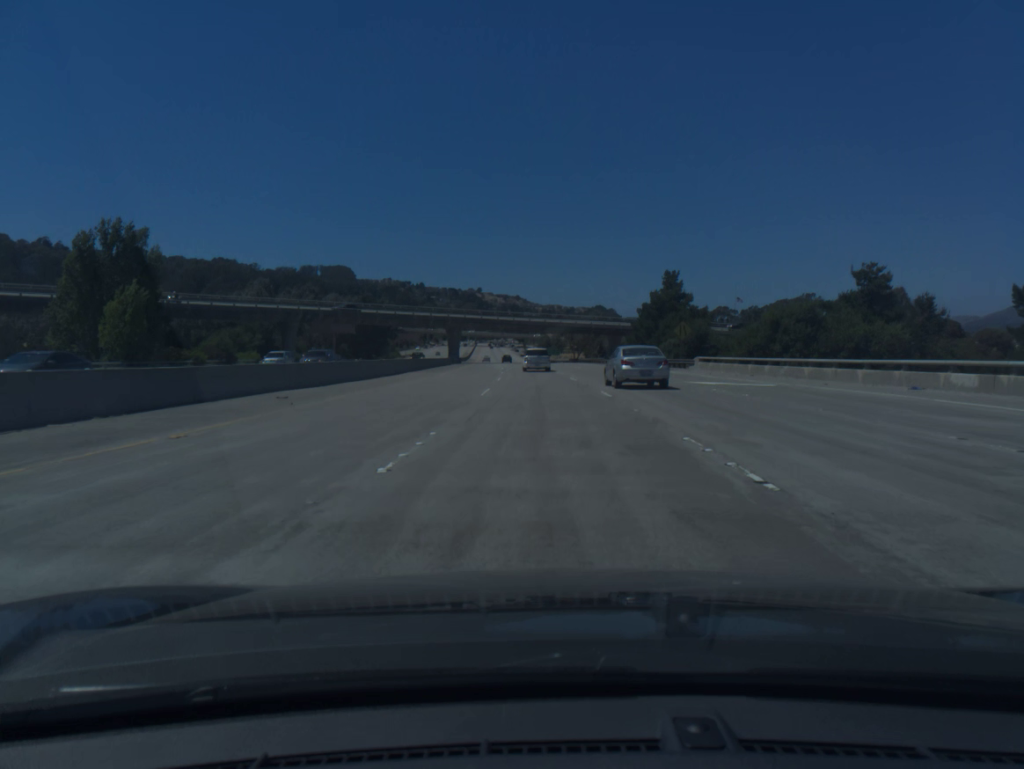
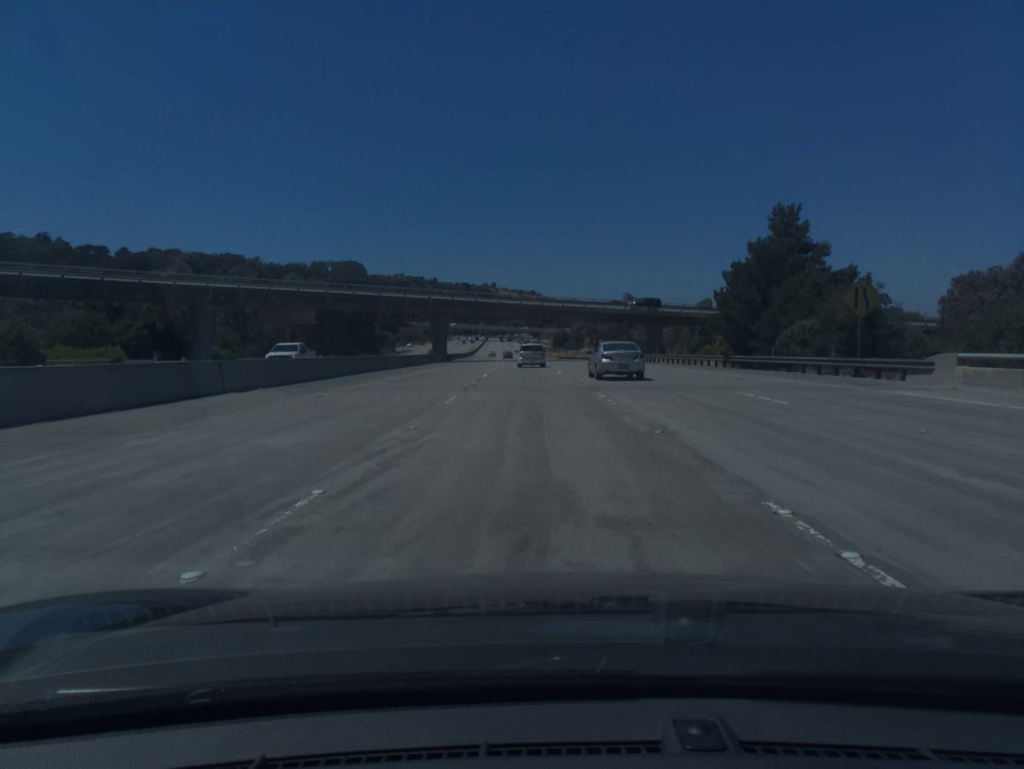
(-0.3, +34.4) m; -1°
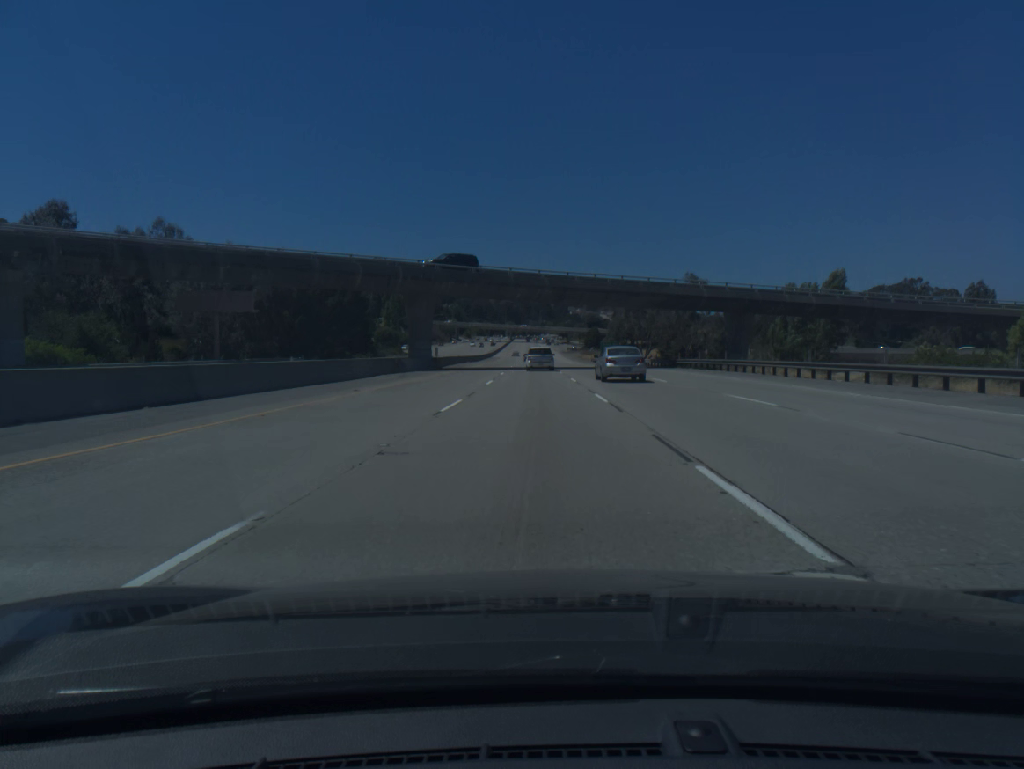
(-0.6, +34.3) m; -2°
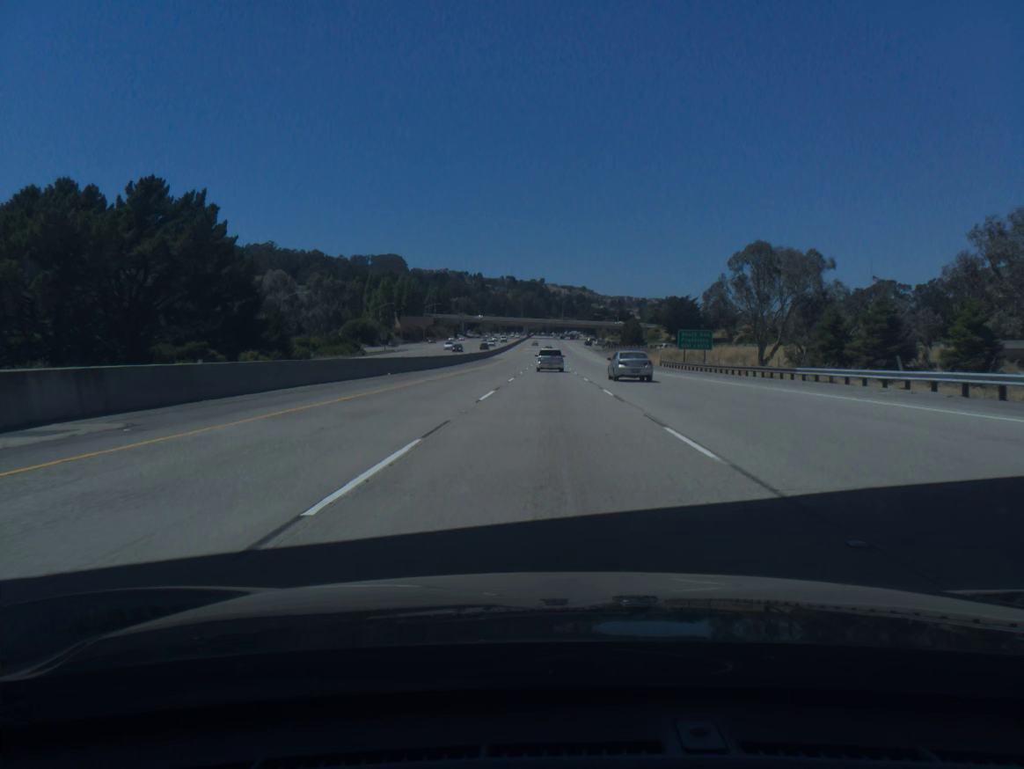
(-1.3, +68.5) m; -1°
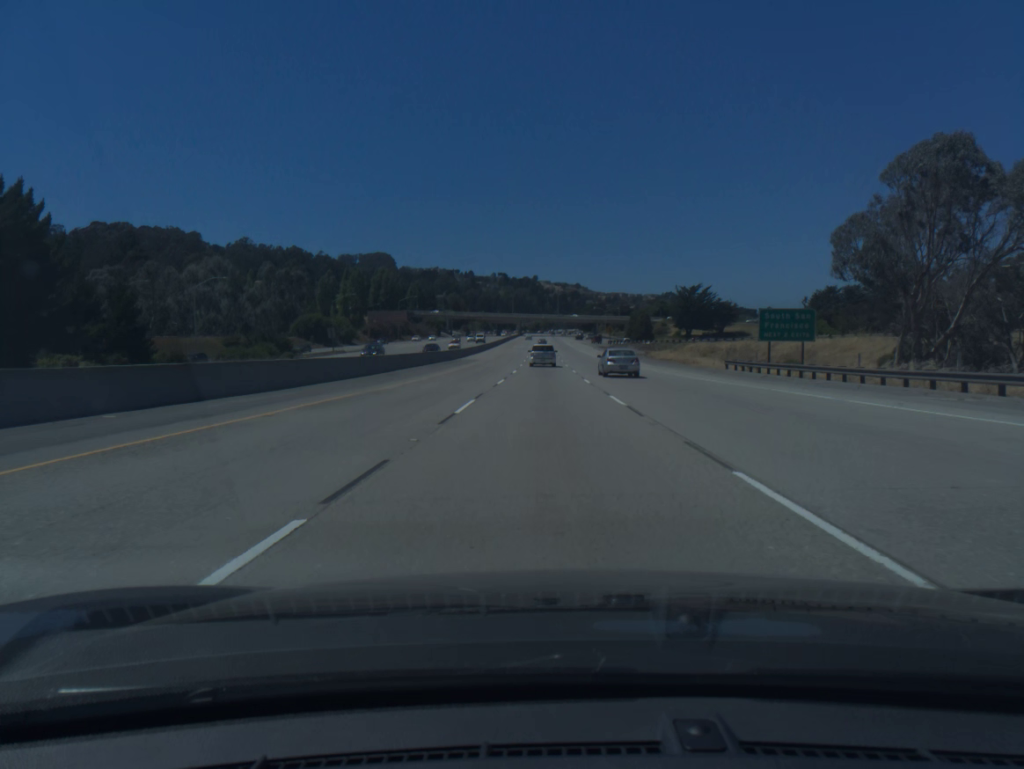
(+0.1, +34.3) m; 0°
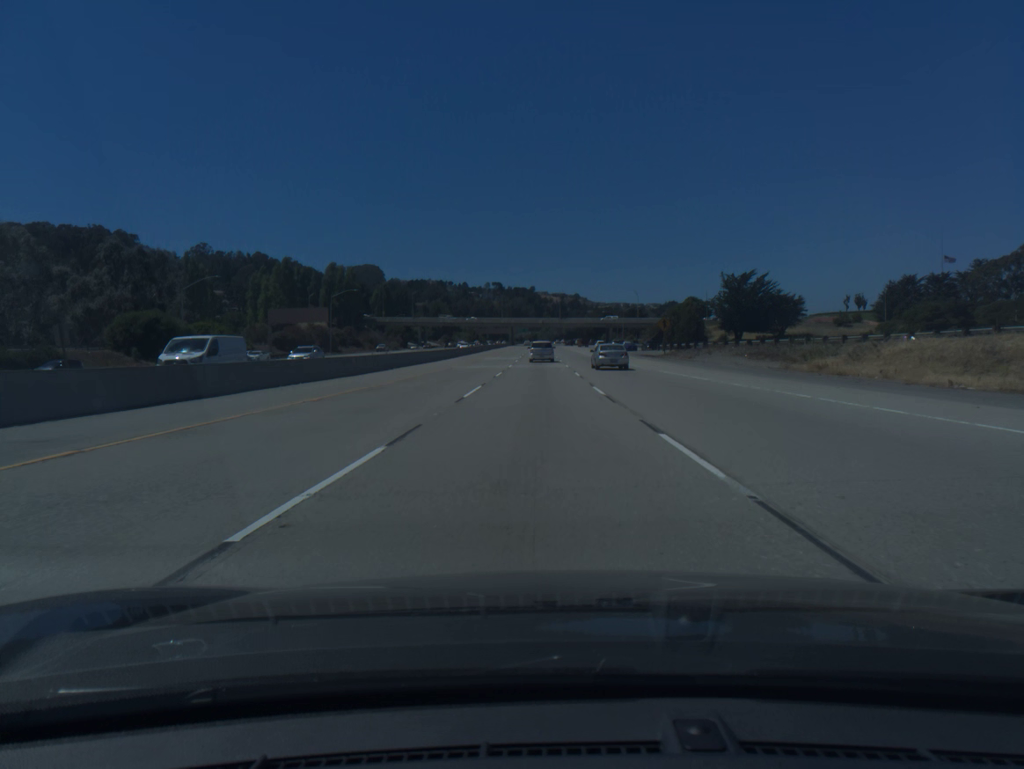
(0.0, +69.0) m; 0°
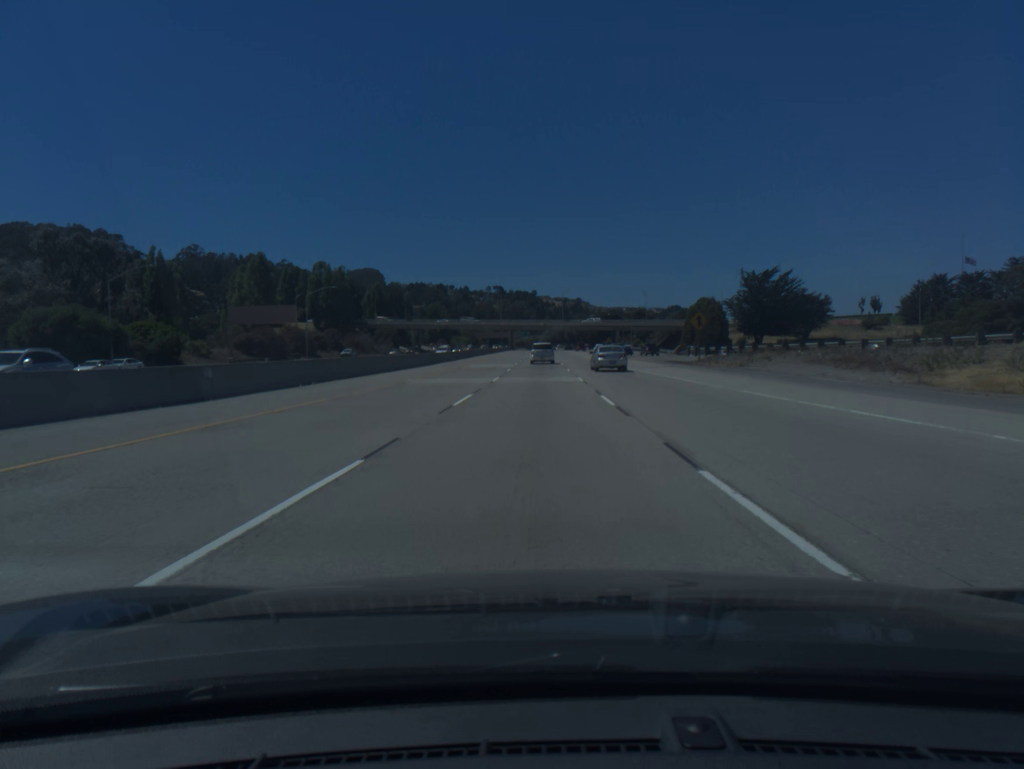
(0.0, +17.2) m; 0°
